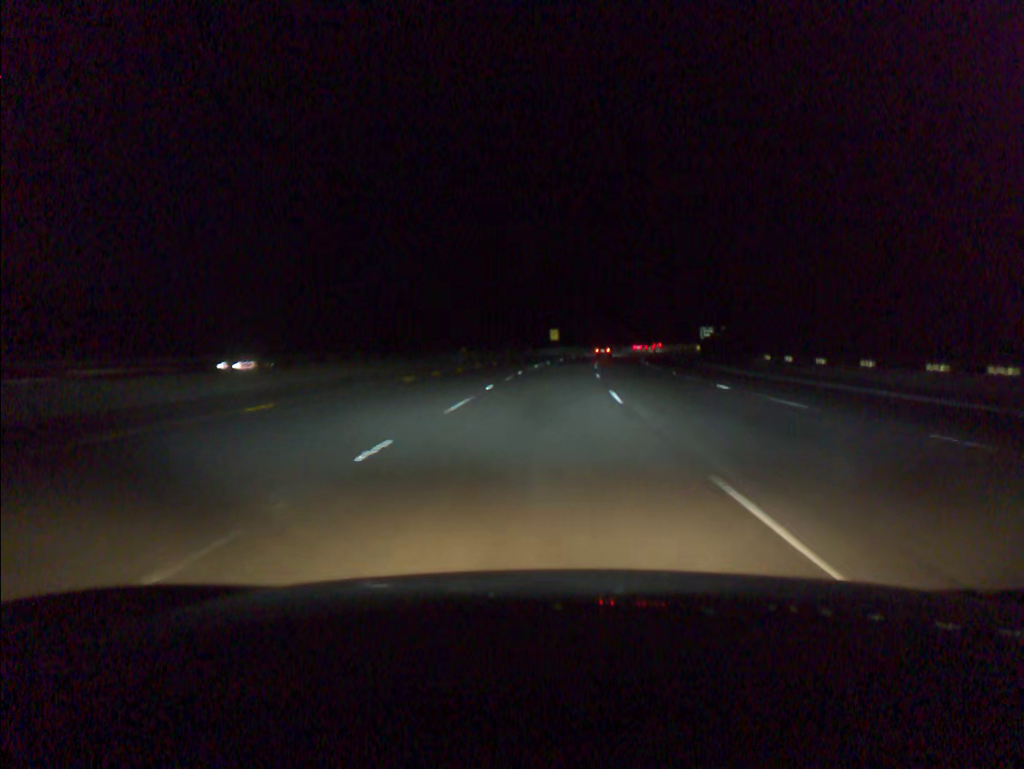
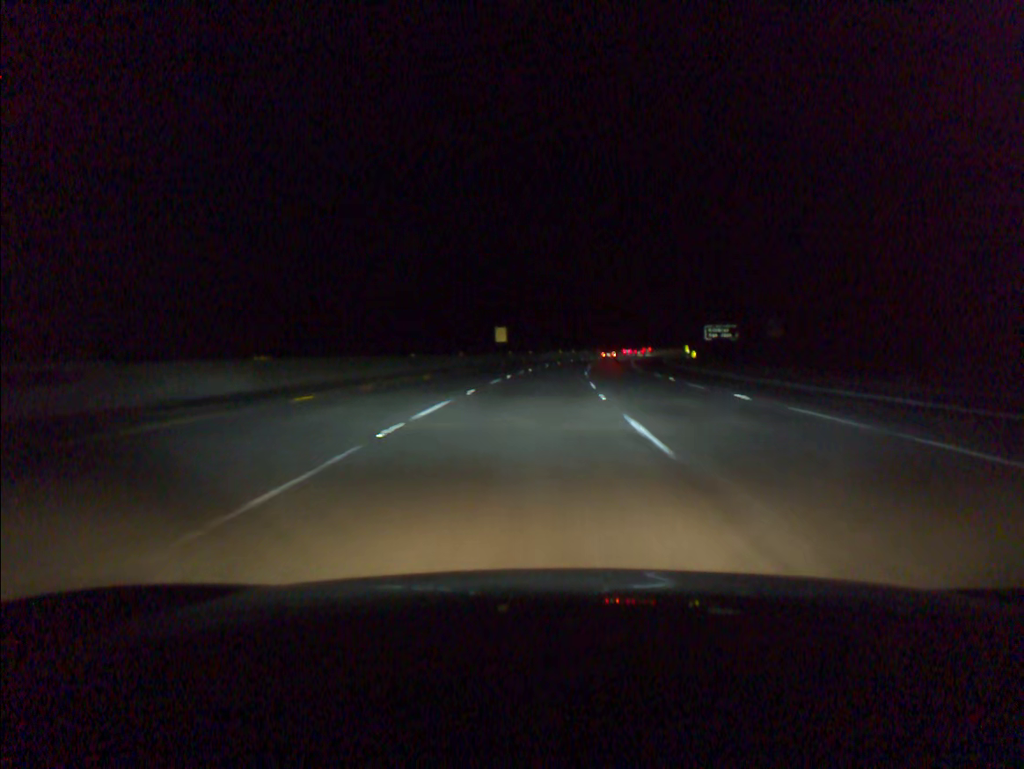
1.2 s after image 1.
(+1.2, +37.1) m; +4°
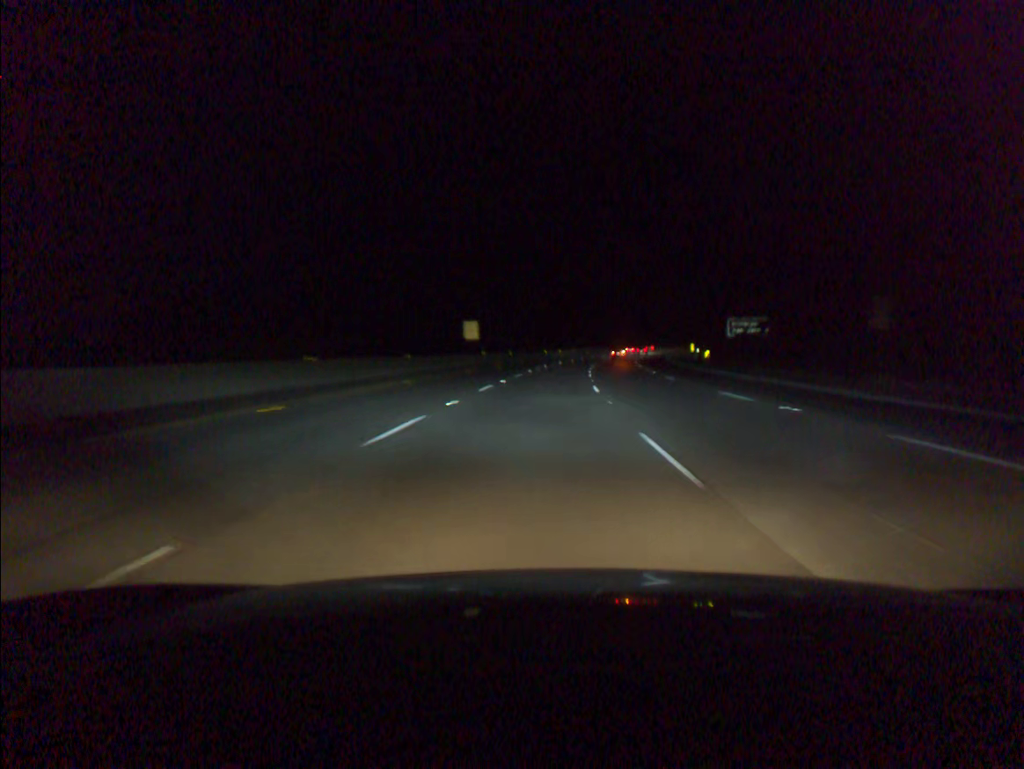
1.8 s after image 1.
(+0.2, +18.4) m; +1°
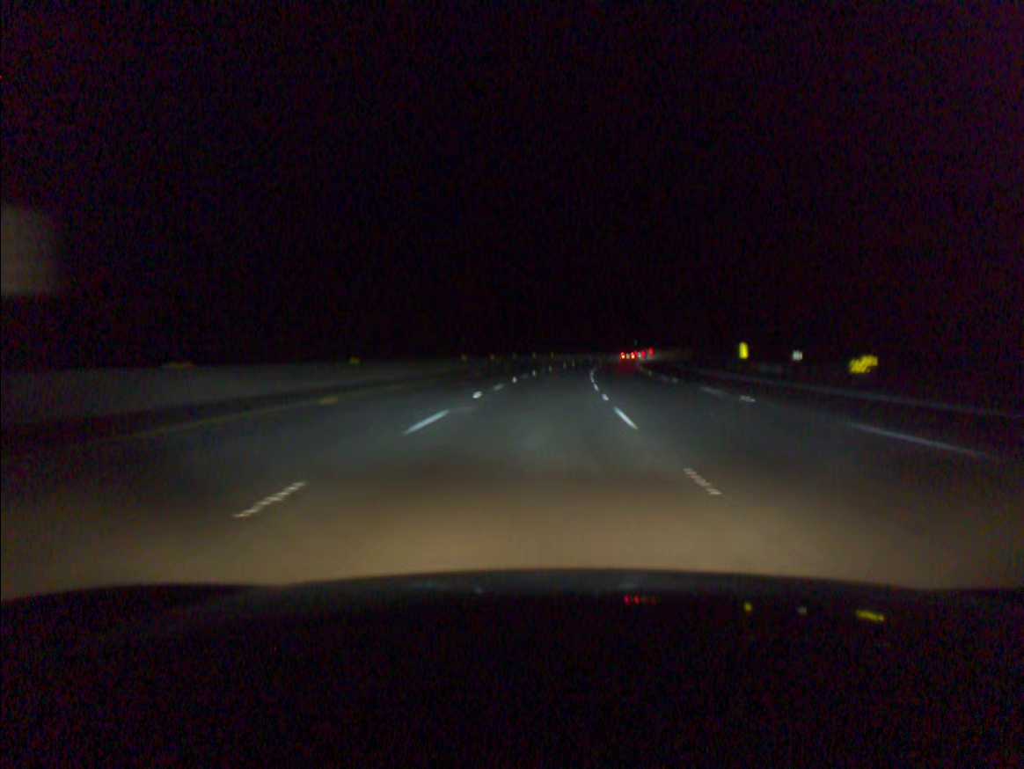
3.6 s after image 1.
(+2.1, +54.4) m; +5°
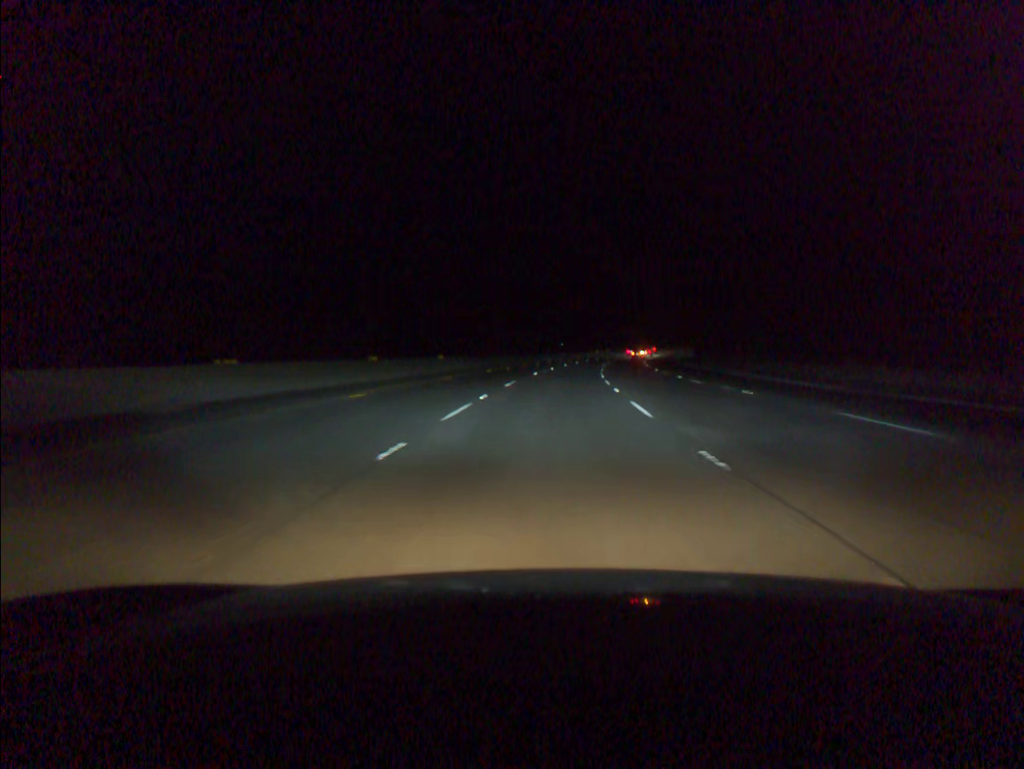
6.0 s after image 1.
(+3.2, +70.9) m; +5°
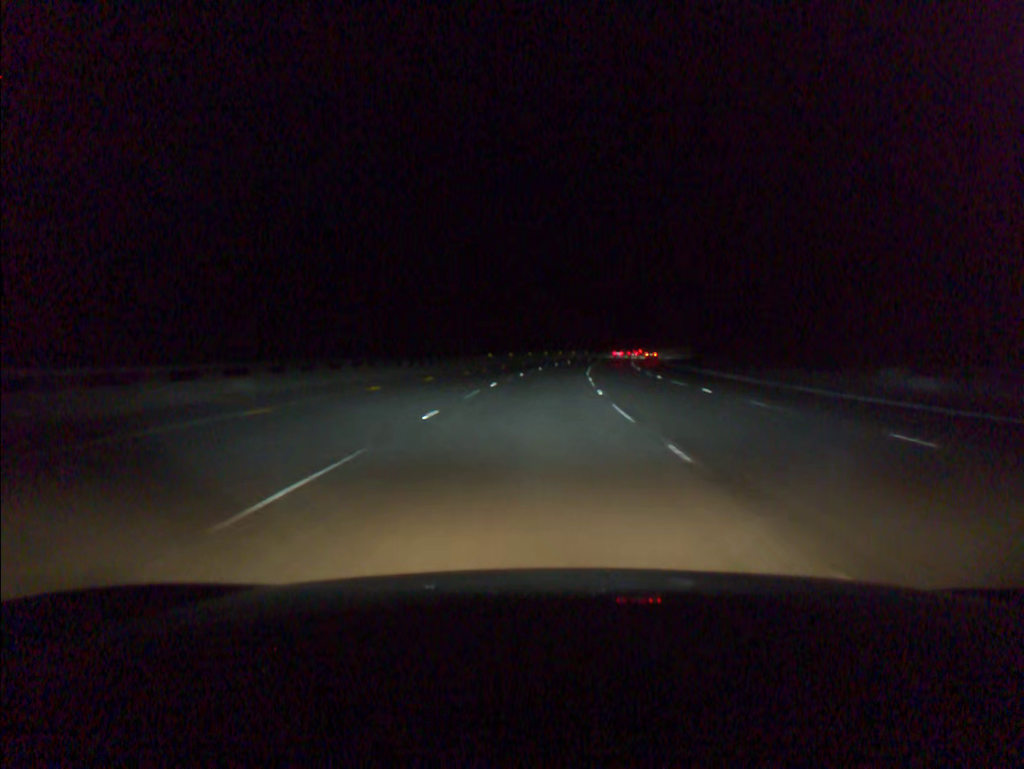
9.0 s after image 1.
(+6.0, +86.7) m; +8°
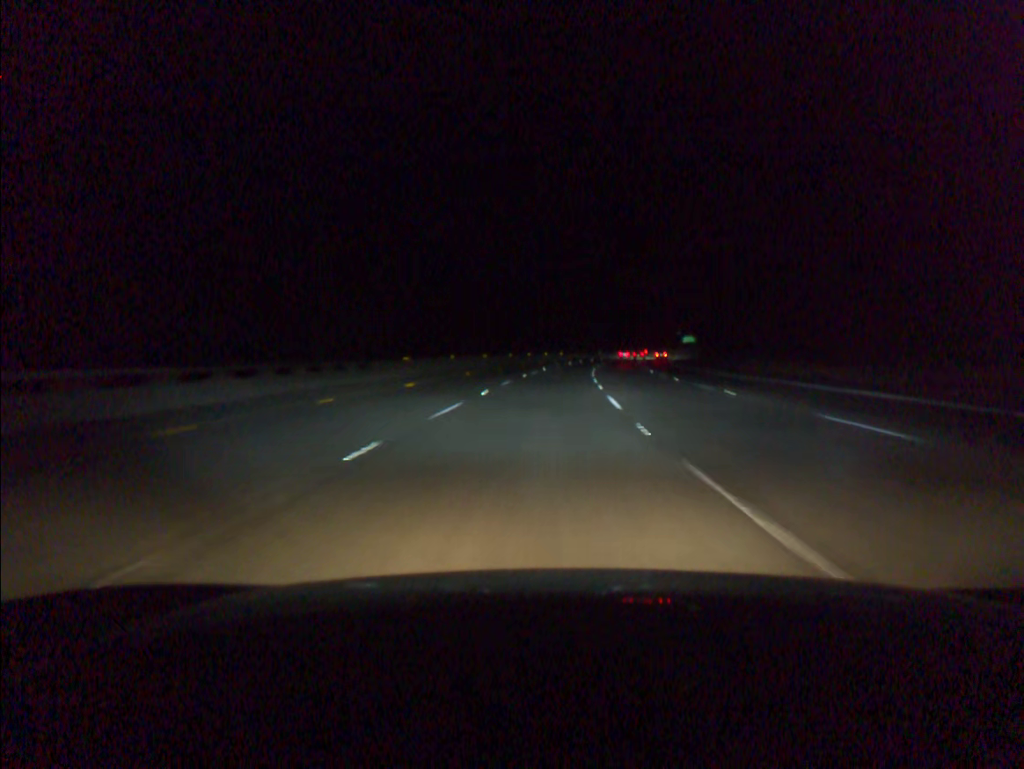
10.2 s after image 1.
(+0.7, +34.6) m; +2°
